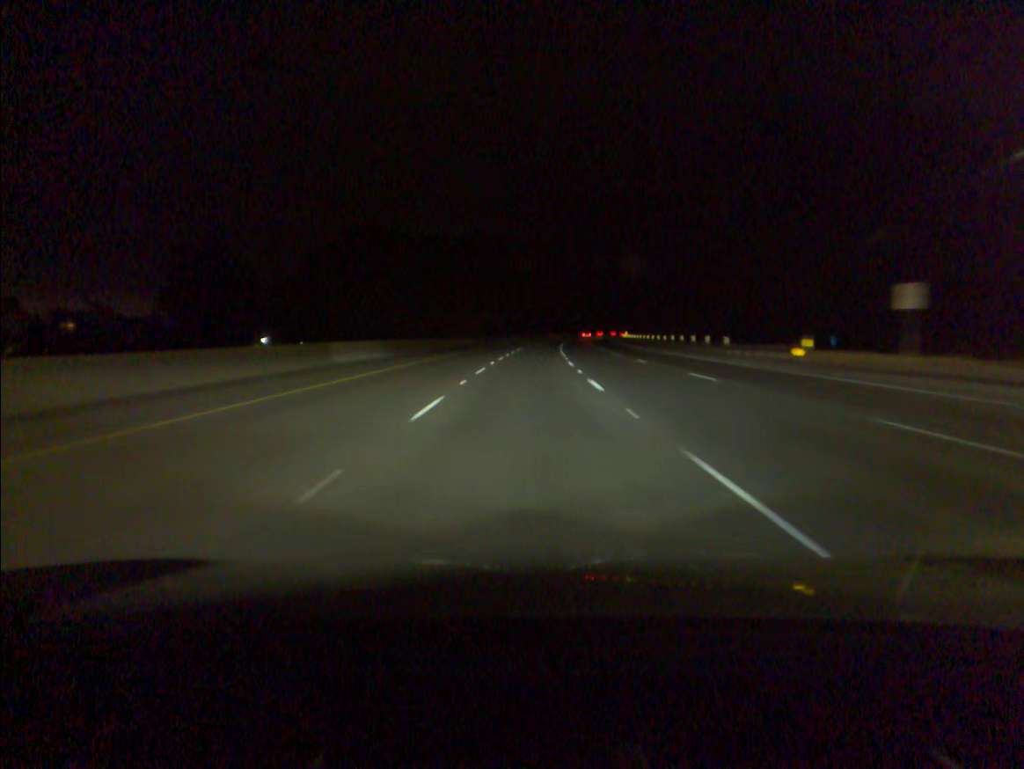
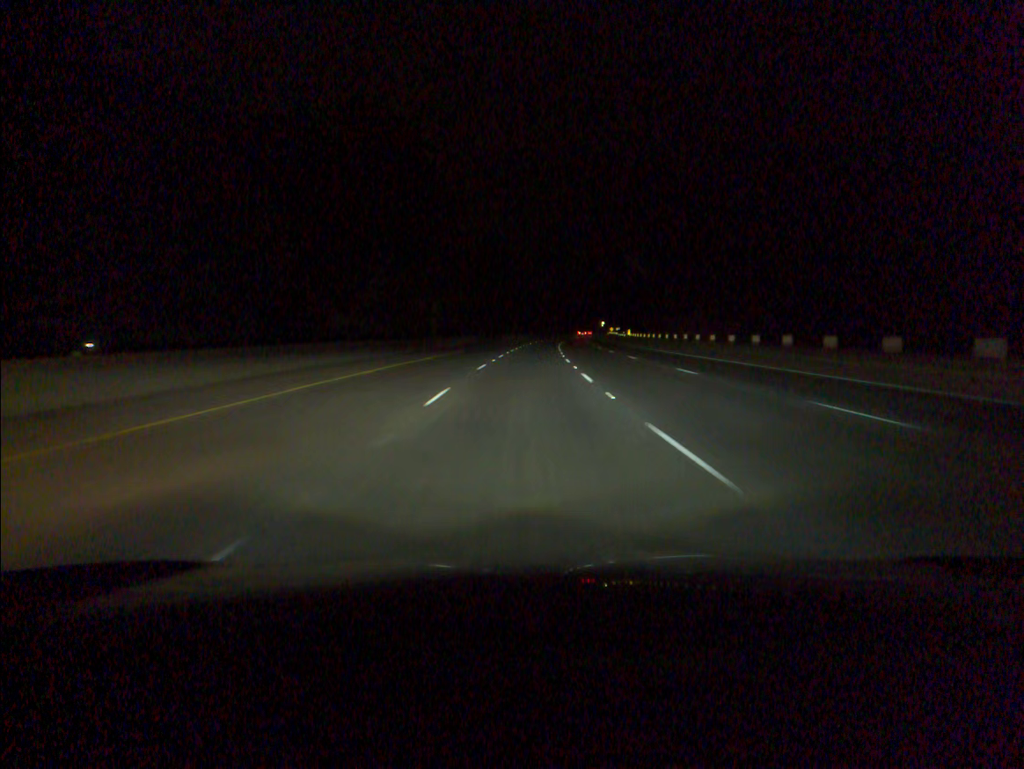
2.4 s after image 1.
(+1.7, +70.3) m; +3°
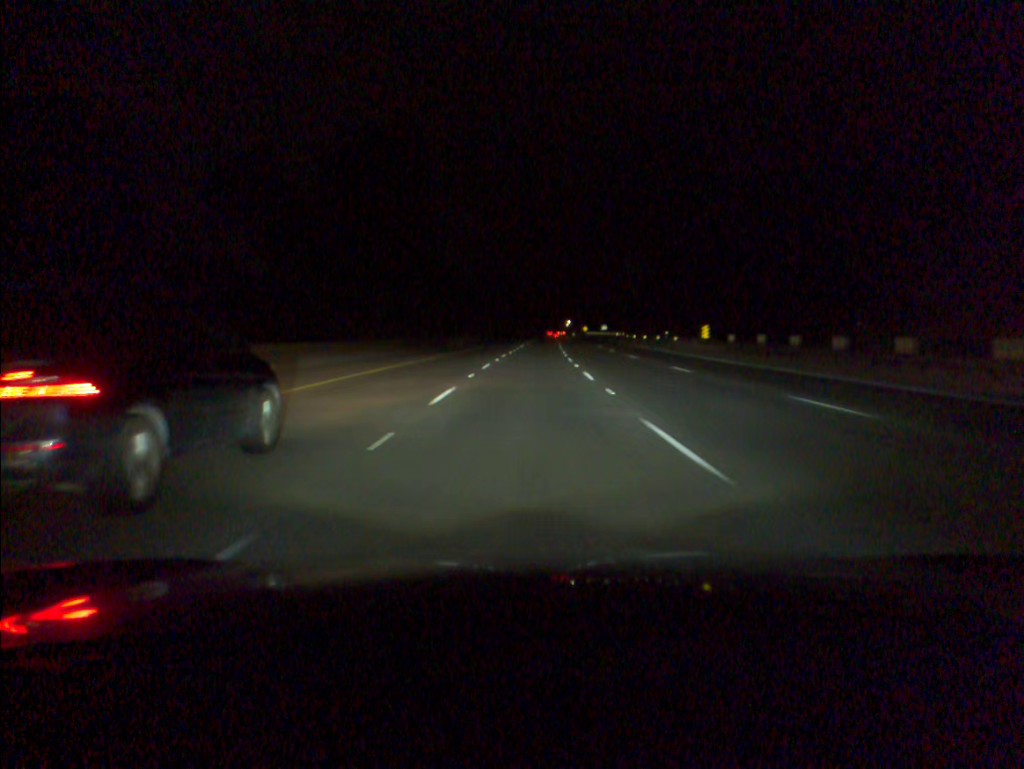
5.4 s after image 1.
(+2.3, +87.2) m; +3°
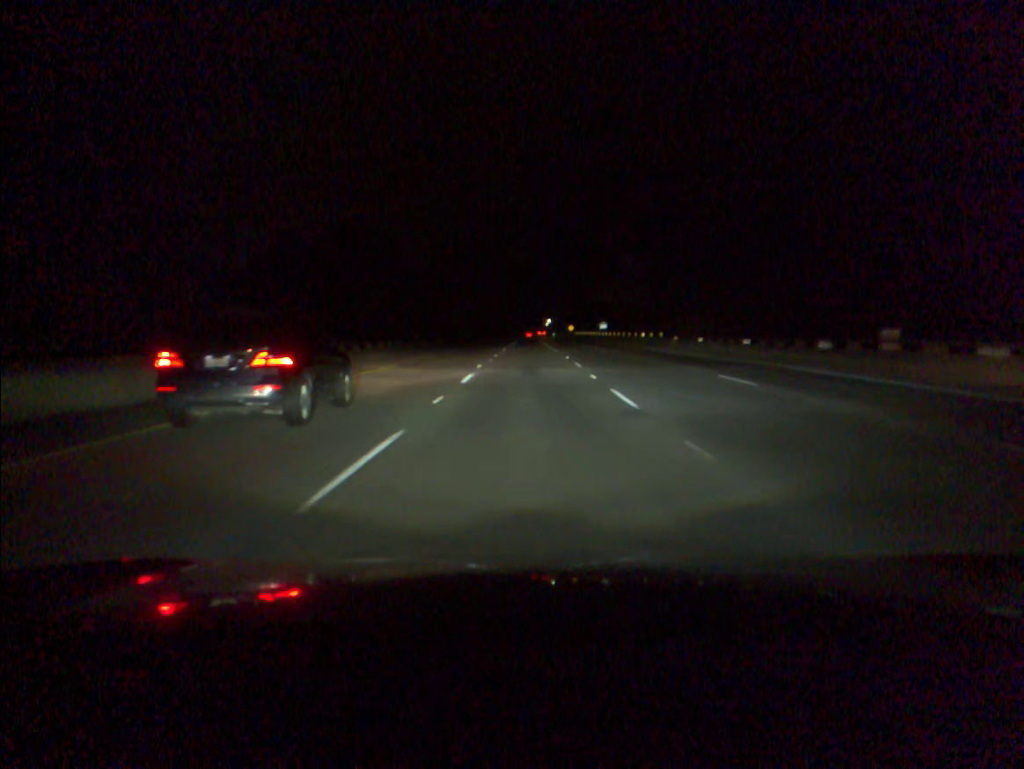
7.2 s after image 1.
(+0.9, +52.2) m; +2°
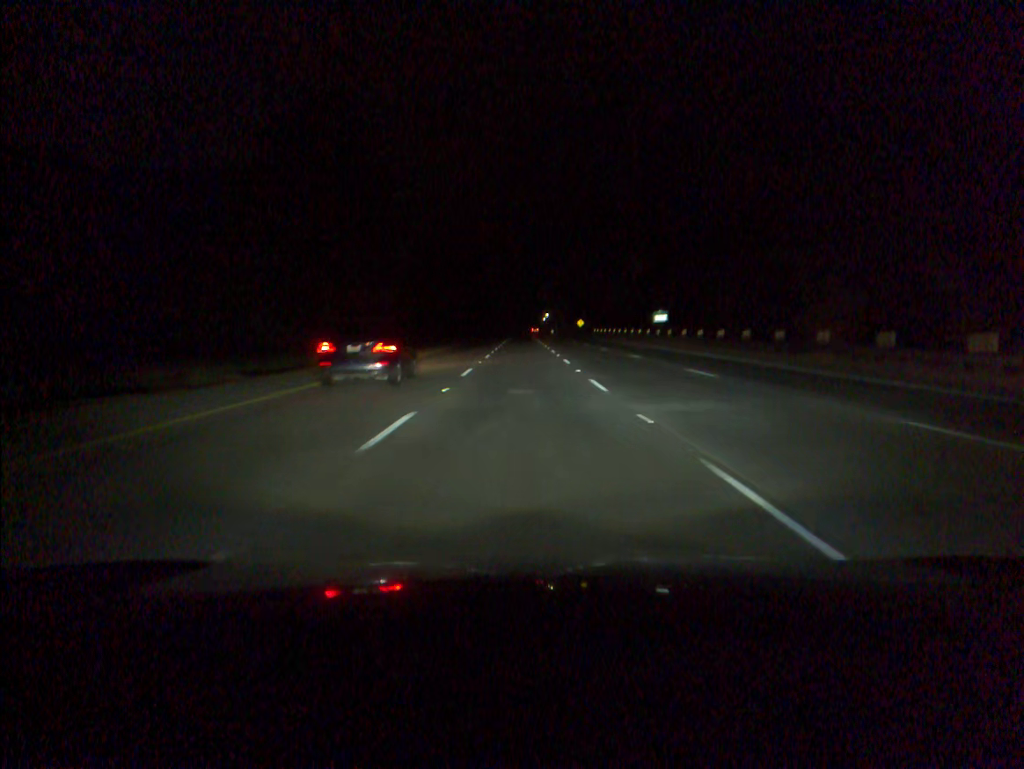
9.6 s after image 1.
(+0.6, +70.0) m; +1°
